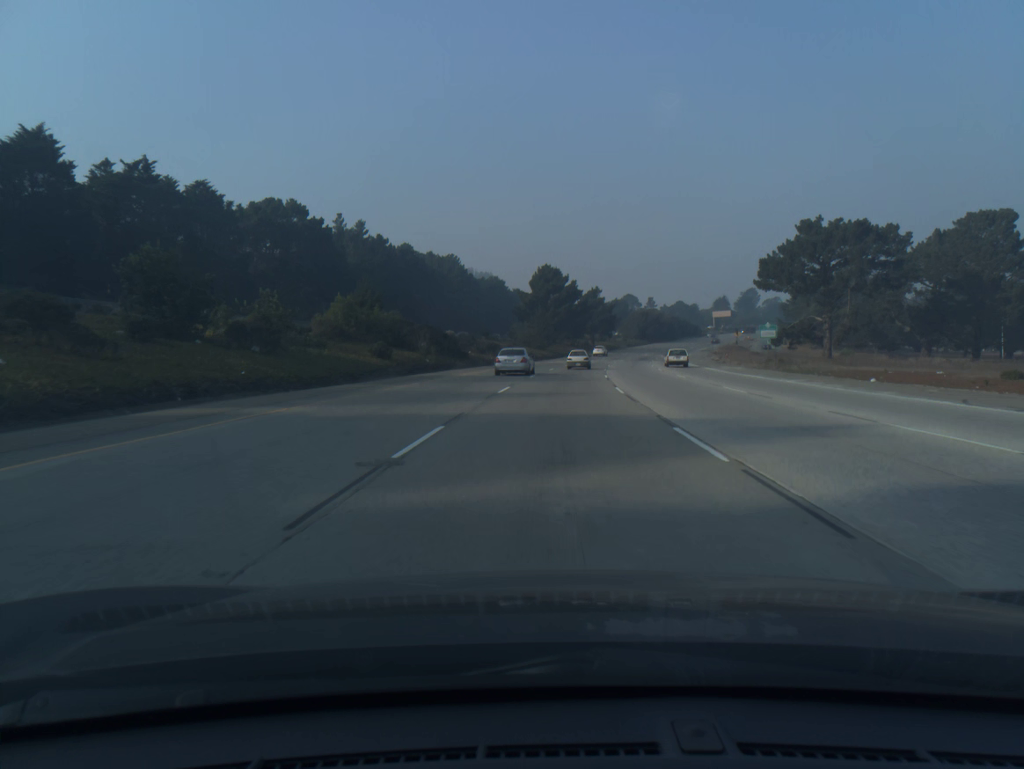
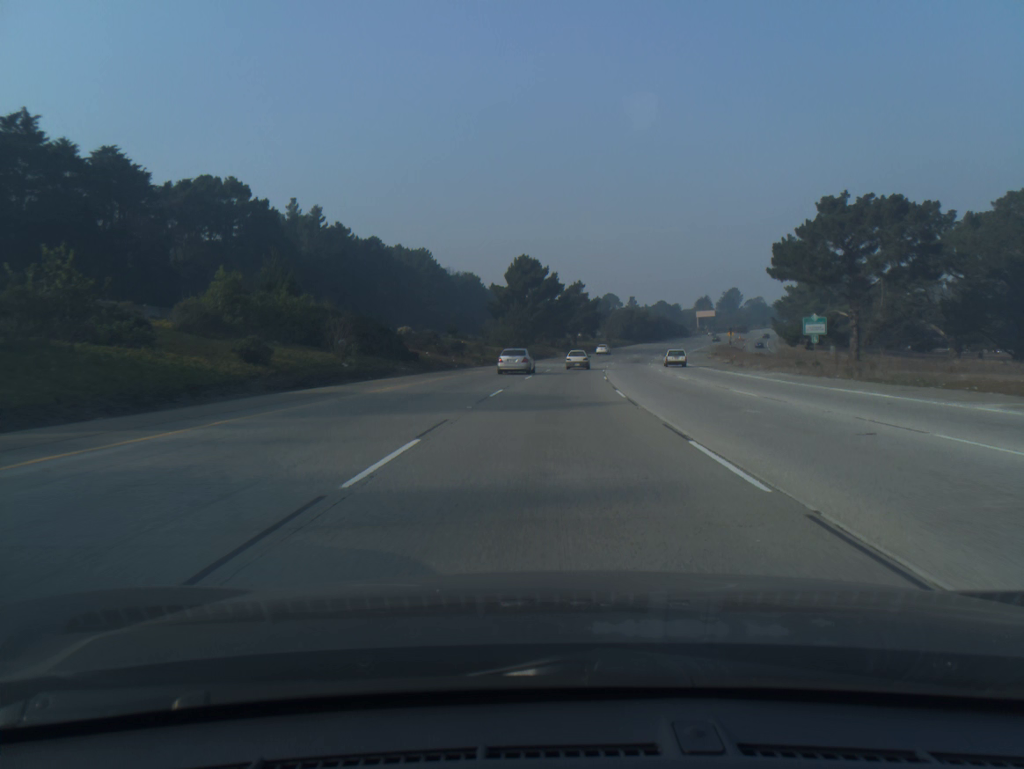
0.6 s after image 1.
(+0.2, +16.4) m; +2°
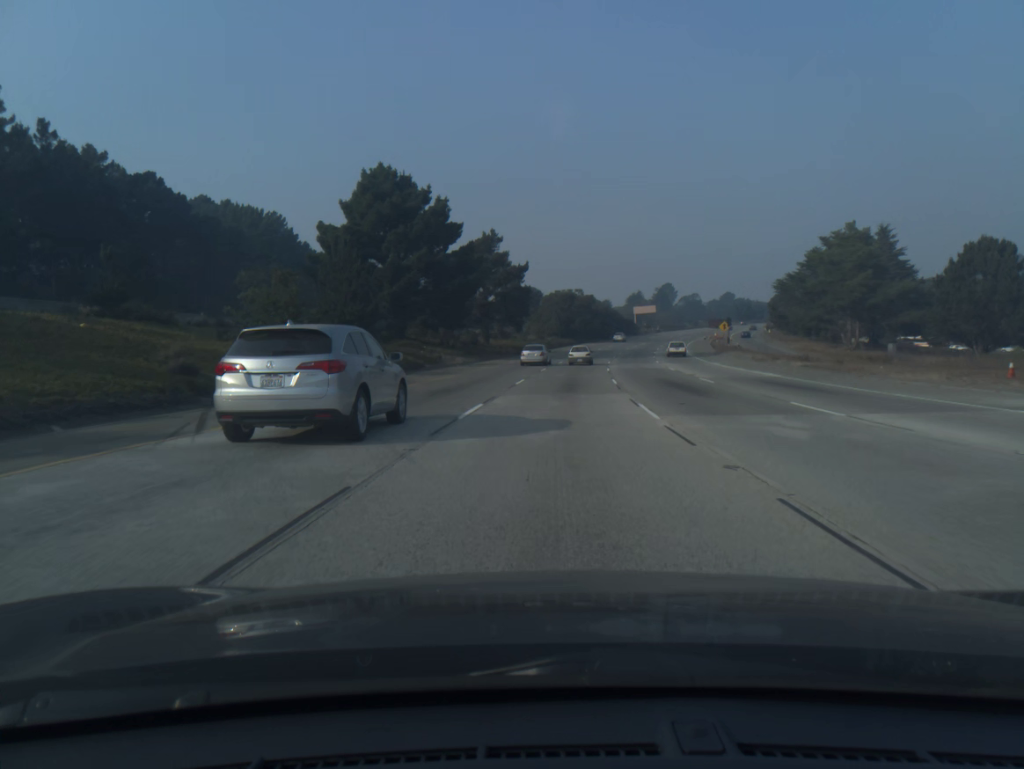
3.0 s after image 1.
(+3.3, +65.2) m; +6°
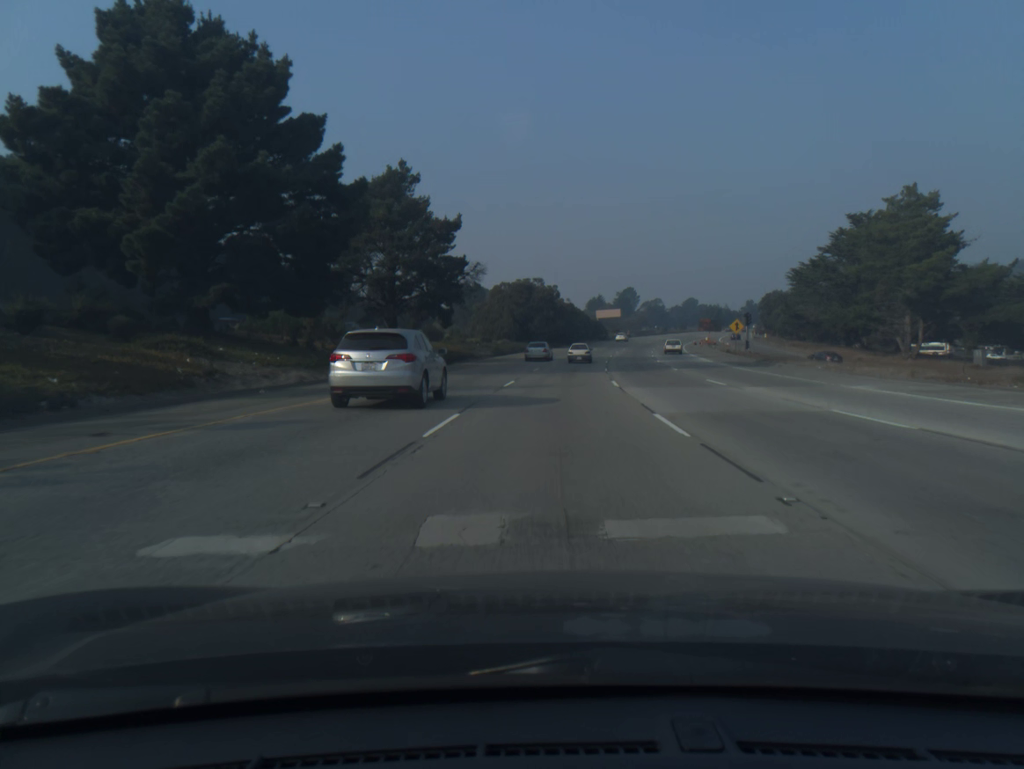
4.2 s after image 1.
(+0.9, +32.5) m; +3°
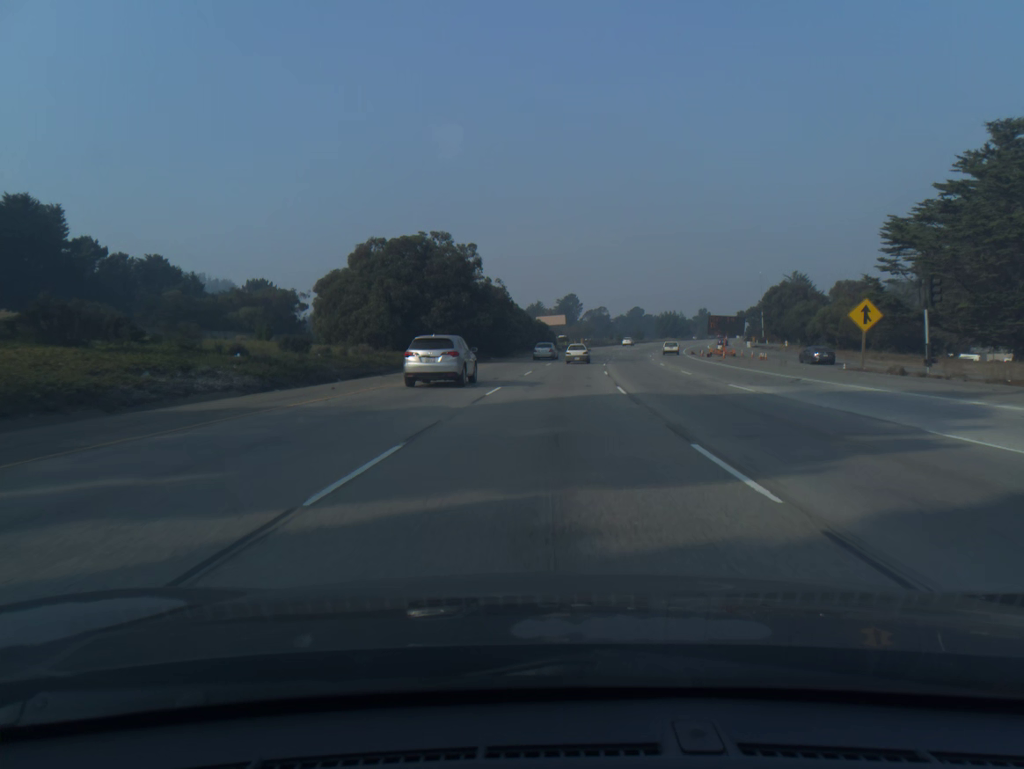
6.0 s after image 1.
(+2.0, +48.4) m; +5°
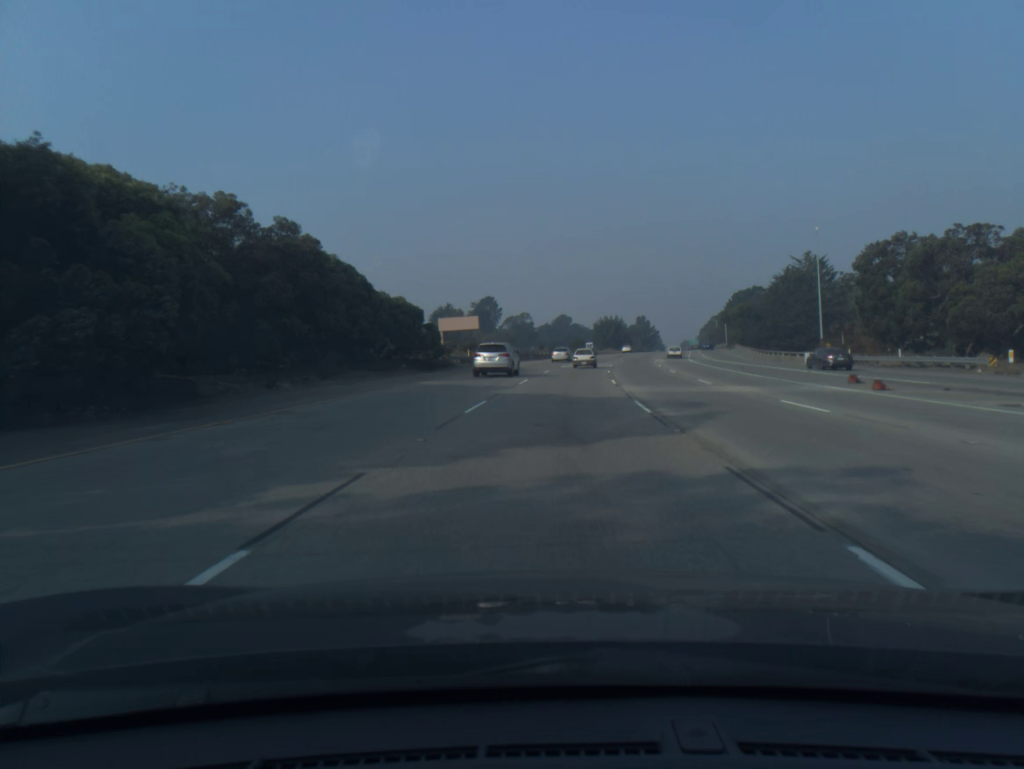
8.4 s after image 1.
(+3.2, +63.6) m; +6°
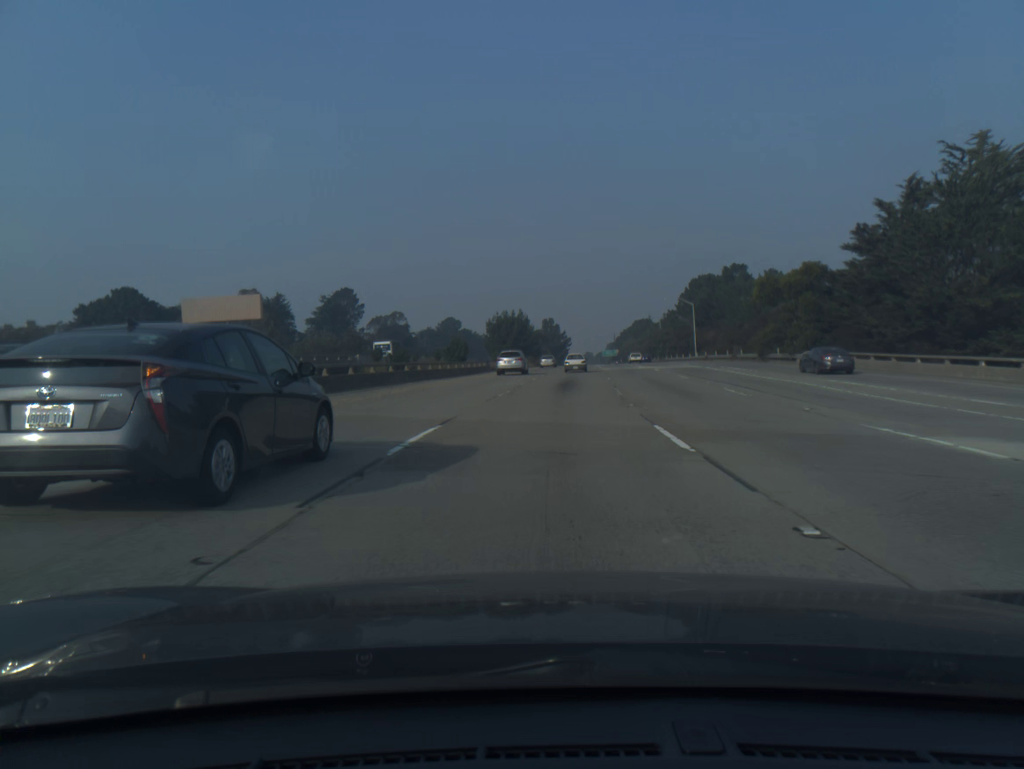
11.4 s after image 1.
(+5.4, +78.8) m; +8°
